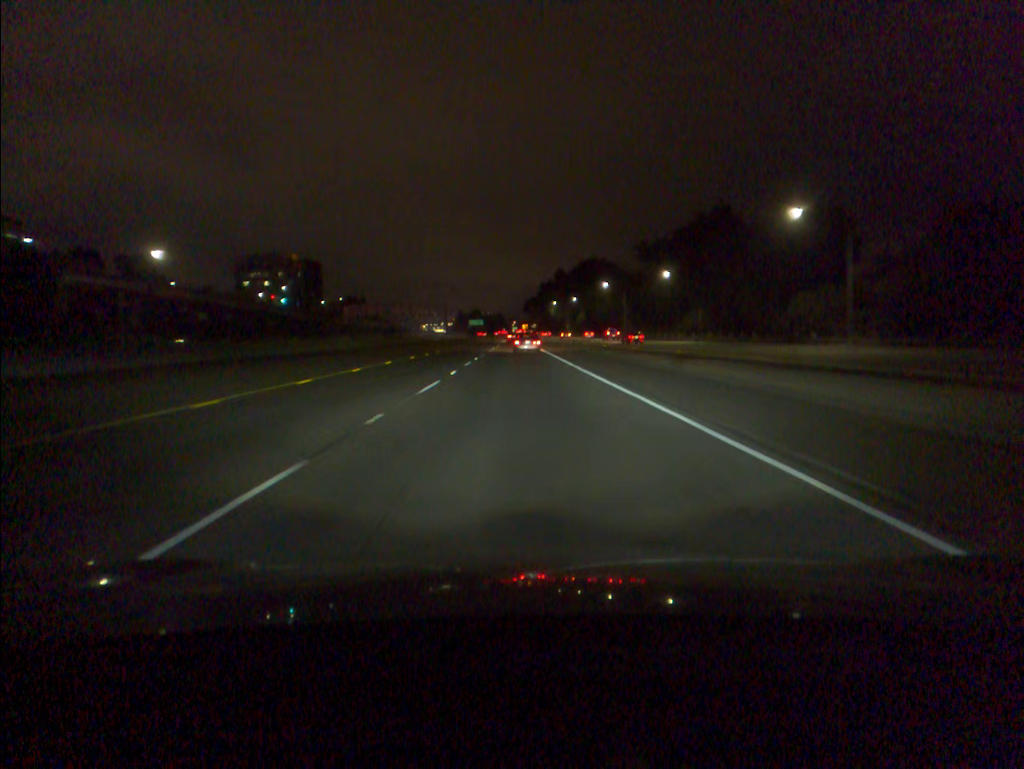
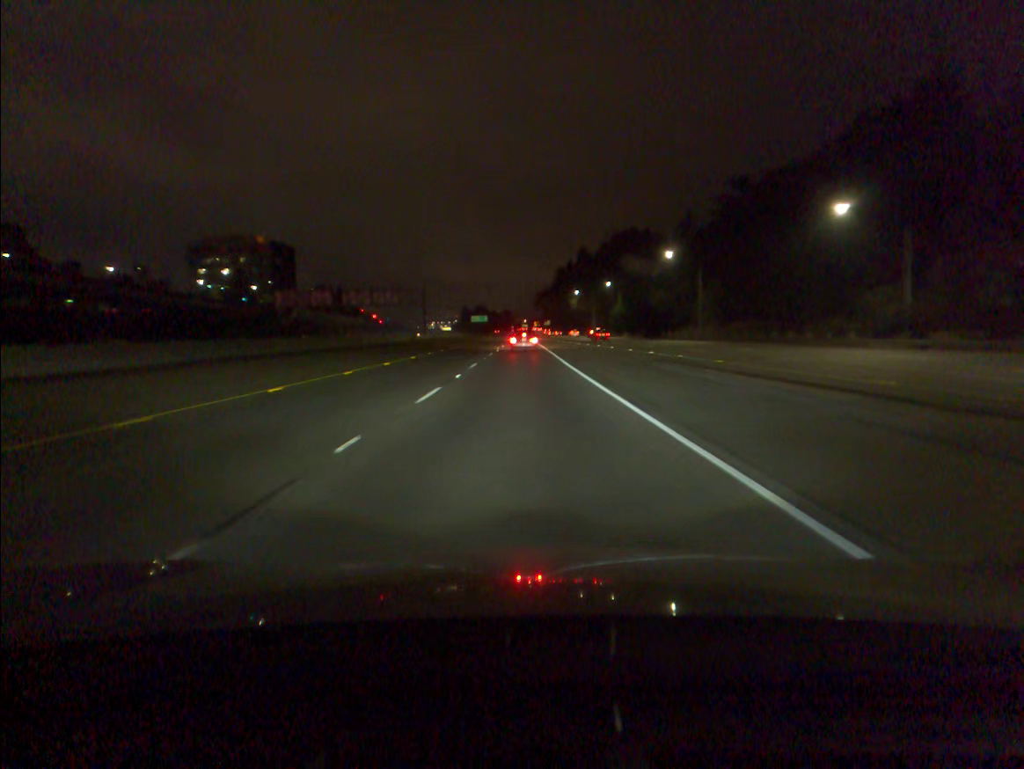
(-0.4, +61.6) m; -1°
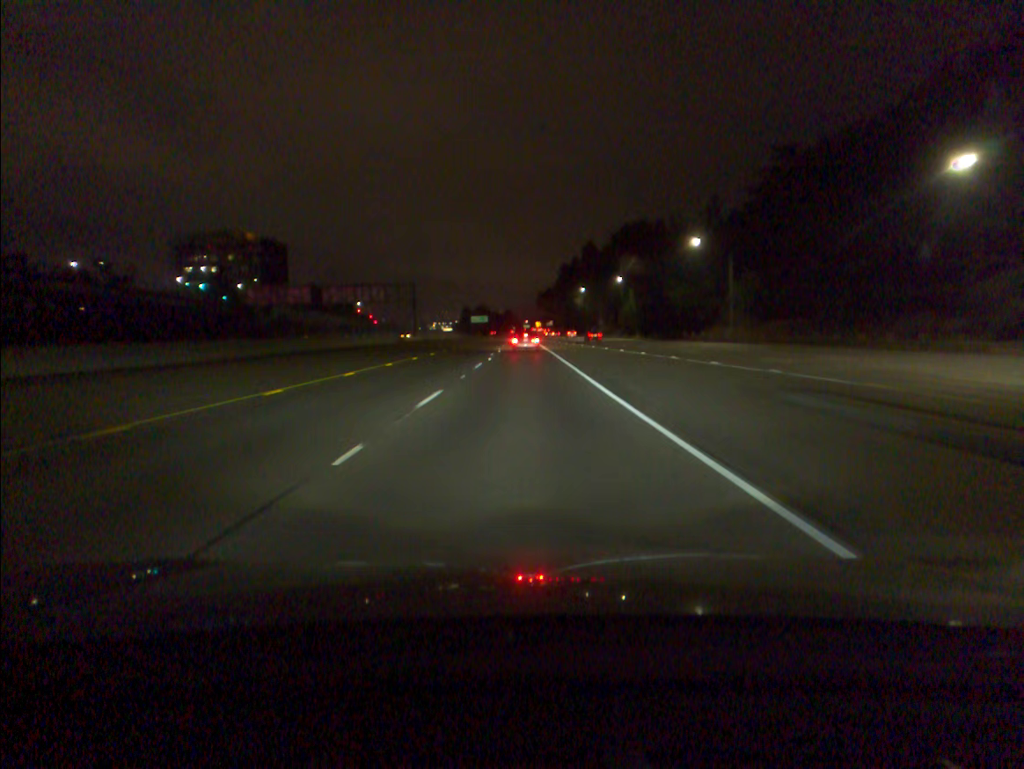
(0.0, +15.4) m; 0°
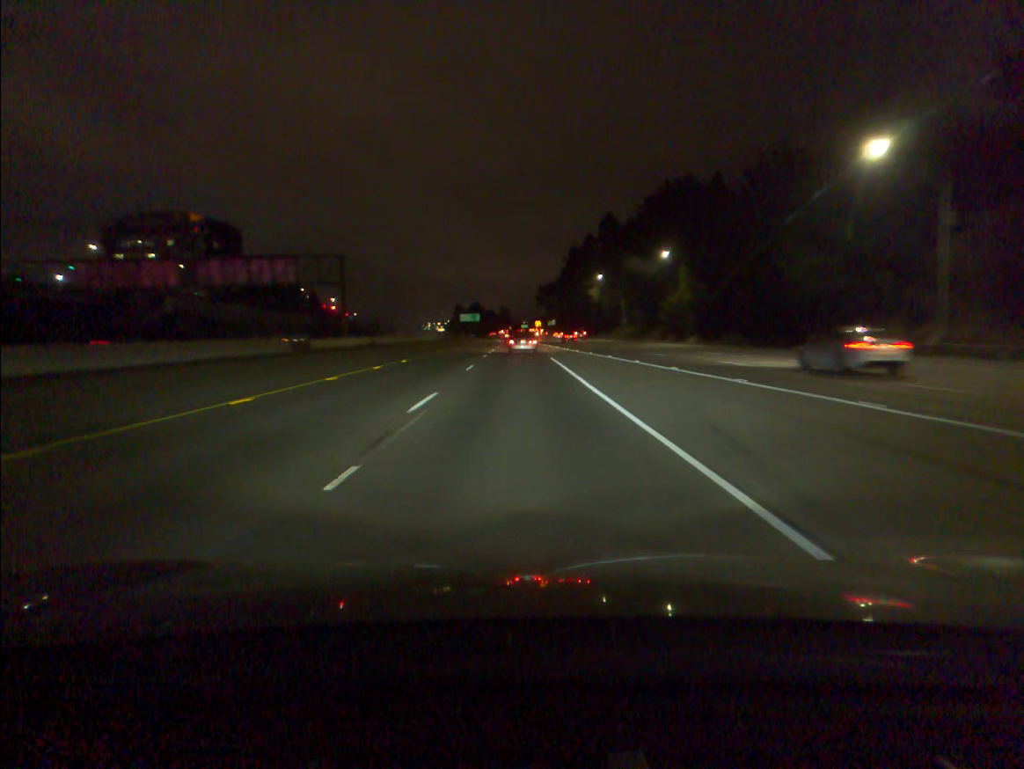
(+0.1, +45.9) m; 0°
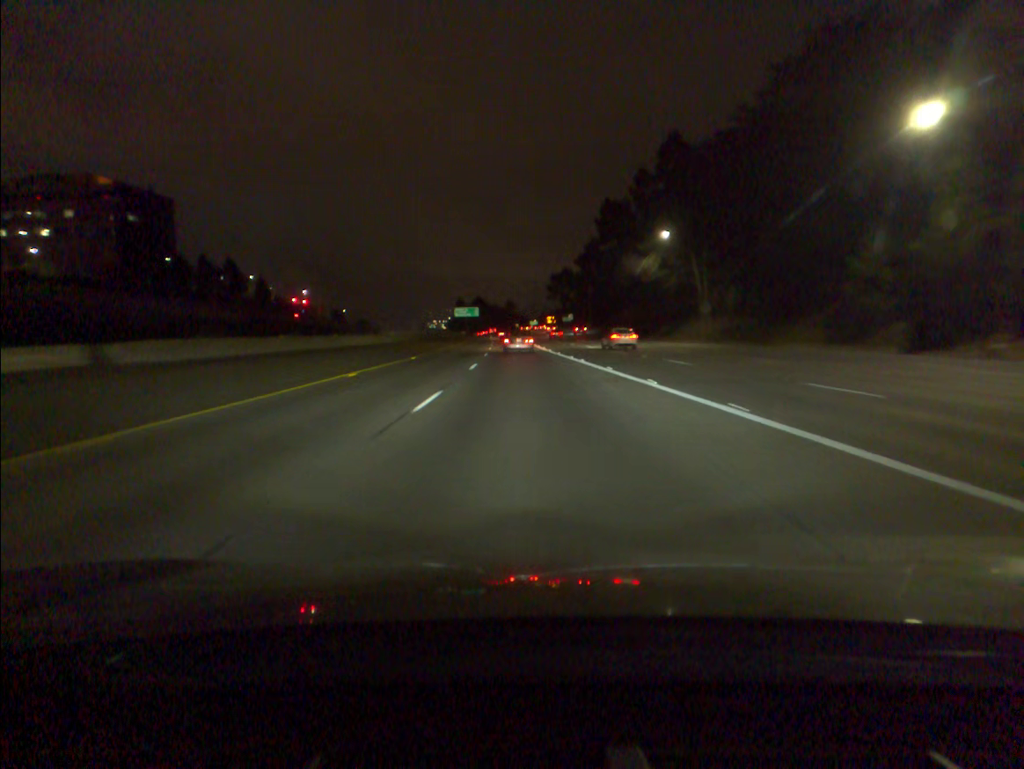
(-0.3, +59.3) m; -1°
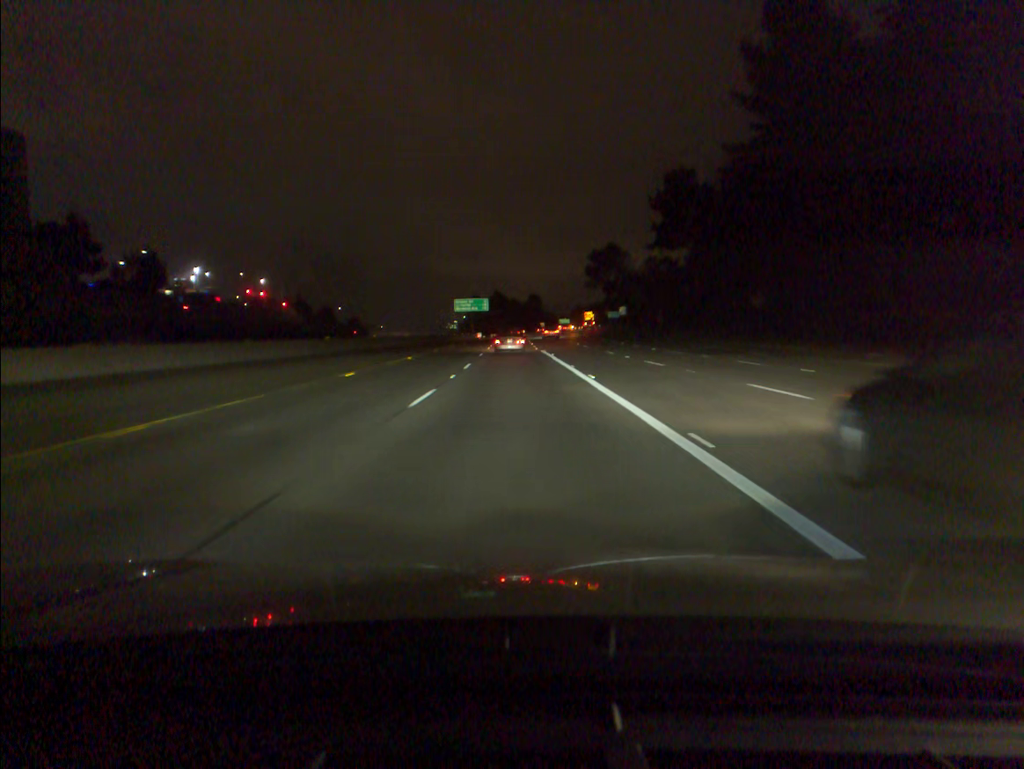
(-0.7, +71.7) m; -2°
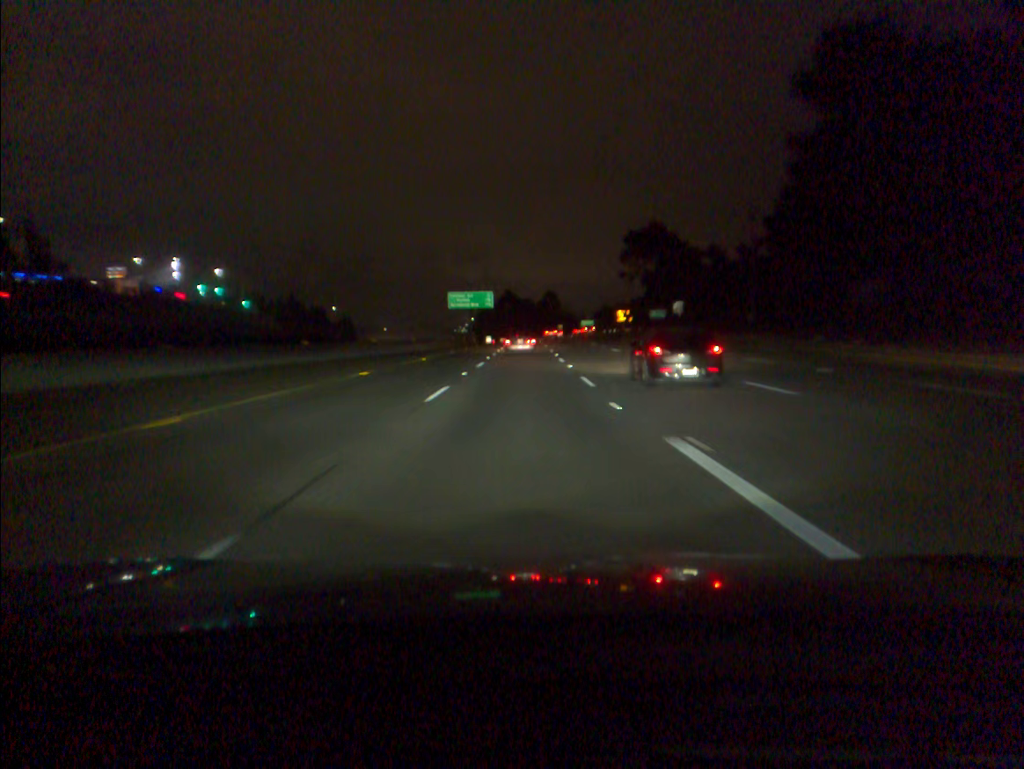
(-0.4, +42.9) m; -1°
